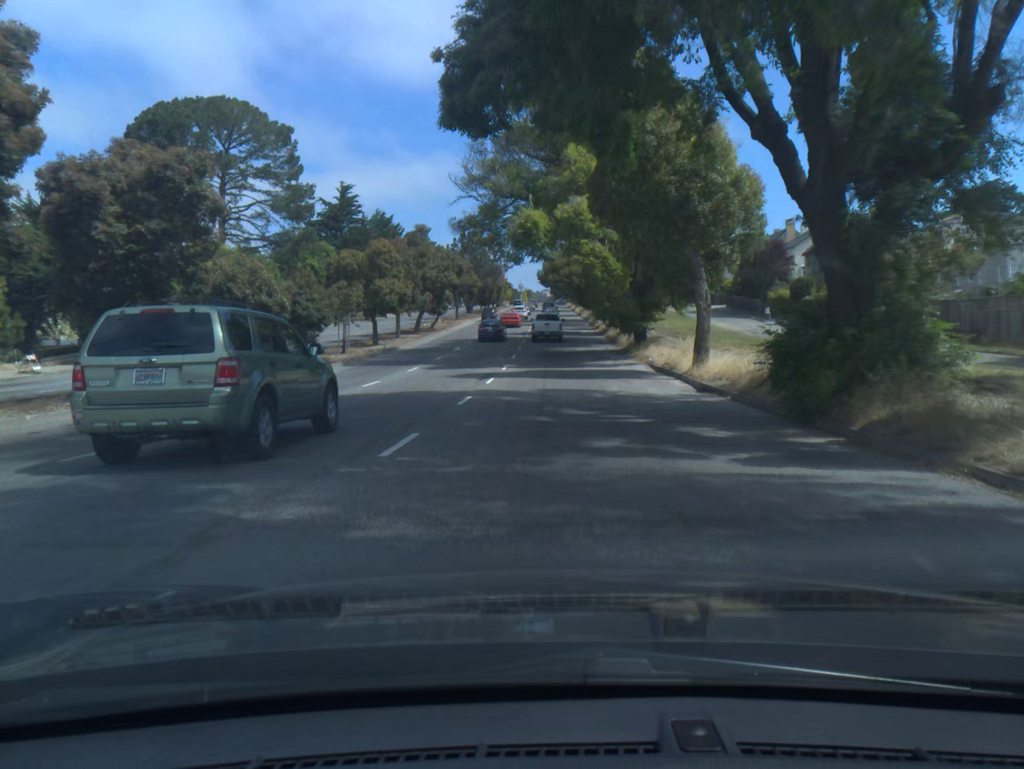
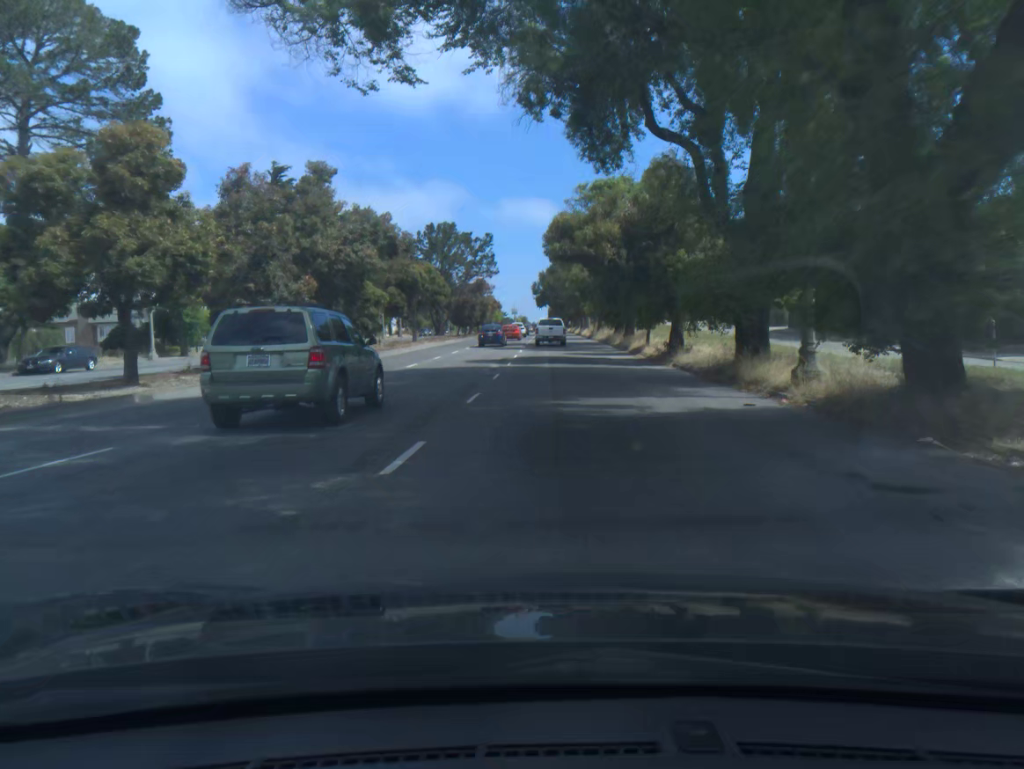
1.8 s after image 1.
(0.0, +30.4) m; 0°
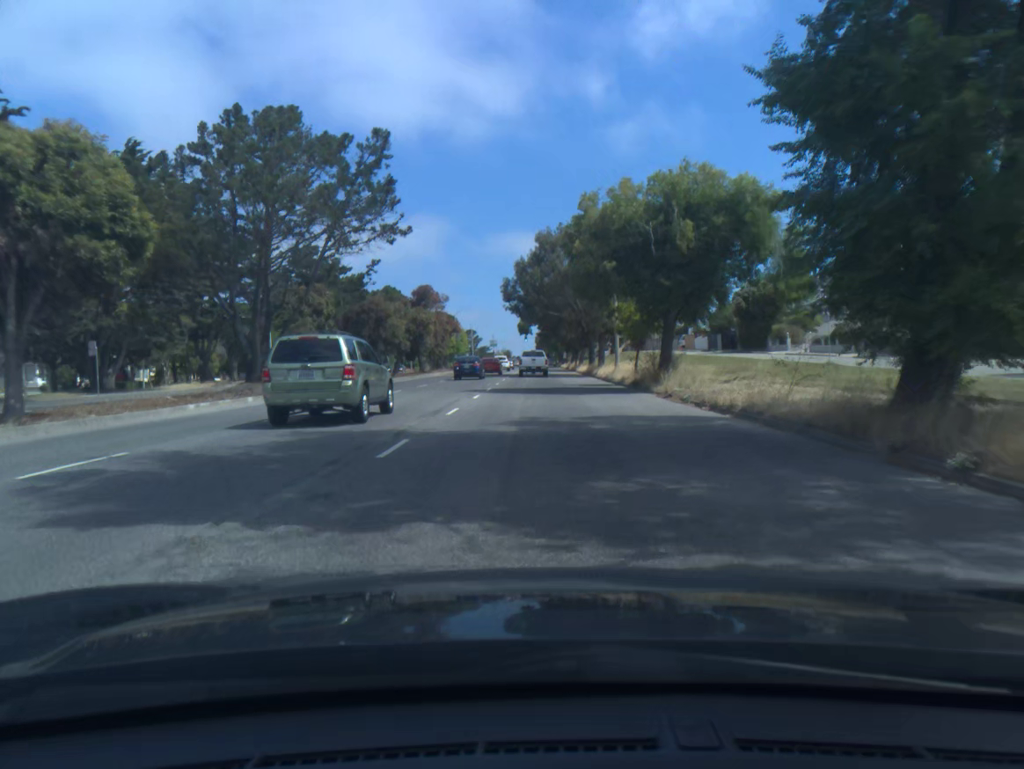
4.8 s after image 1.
(+0.8, +48.6) m; +1°
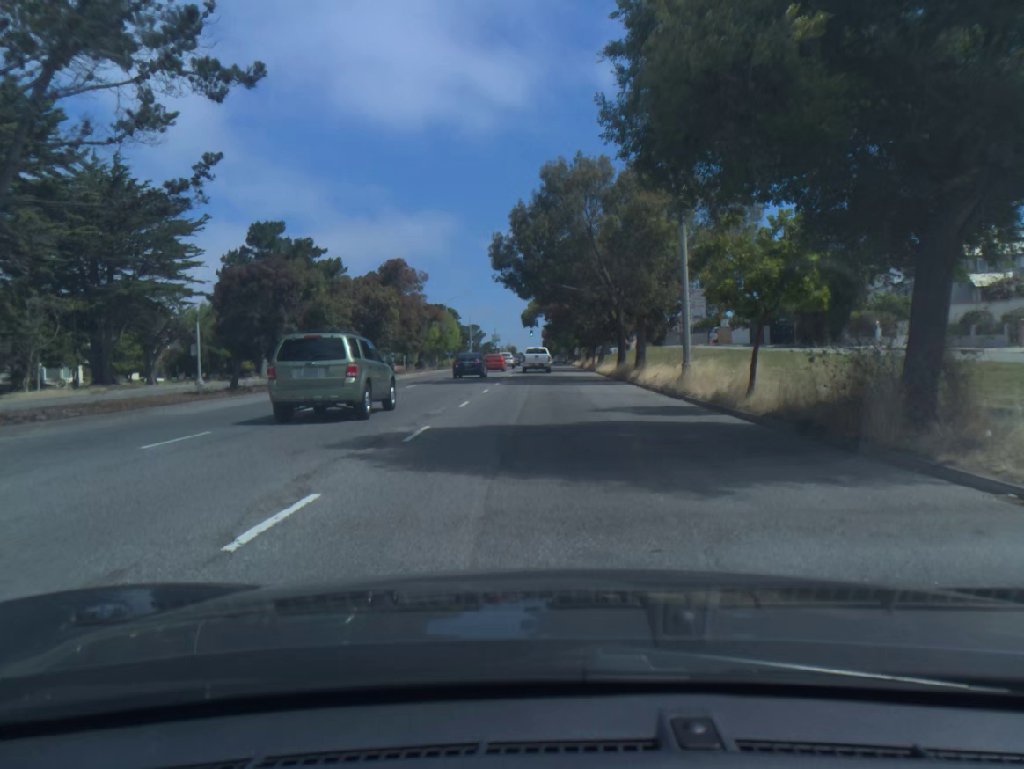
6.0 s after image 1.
(-0.1, +19.2) m; -1°
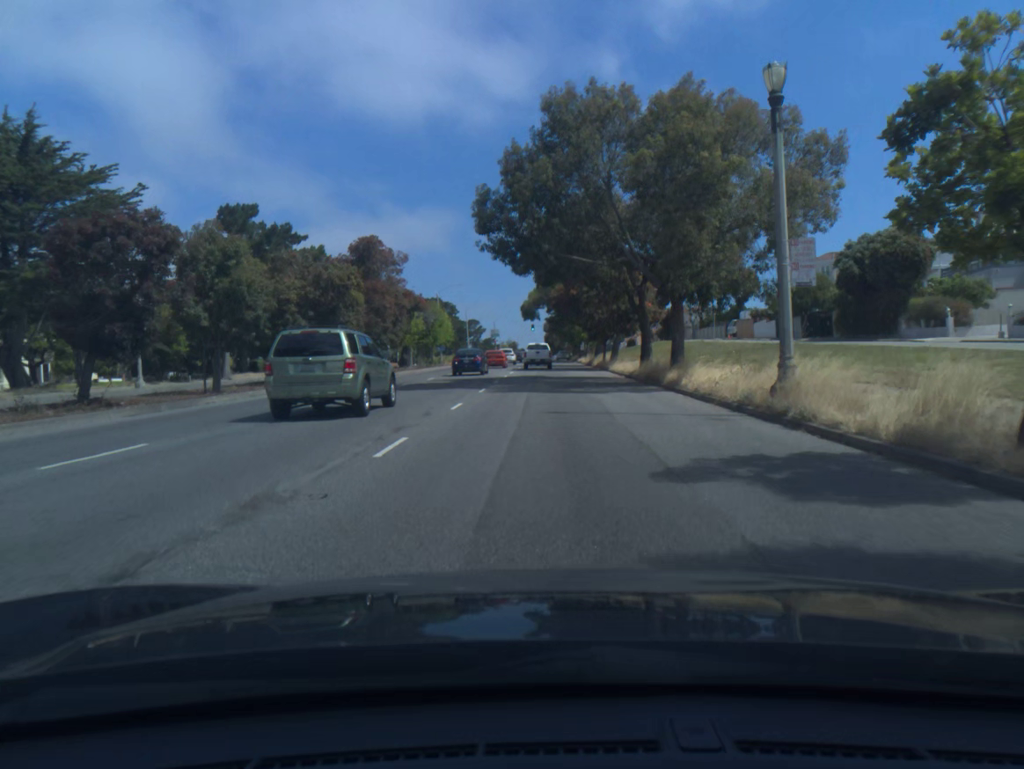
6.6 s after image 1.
(0.0, +9.6) m; 0°
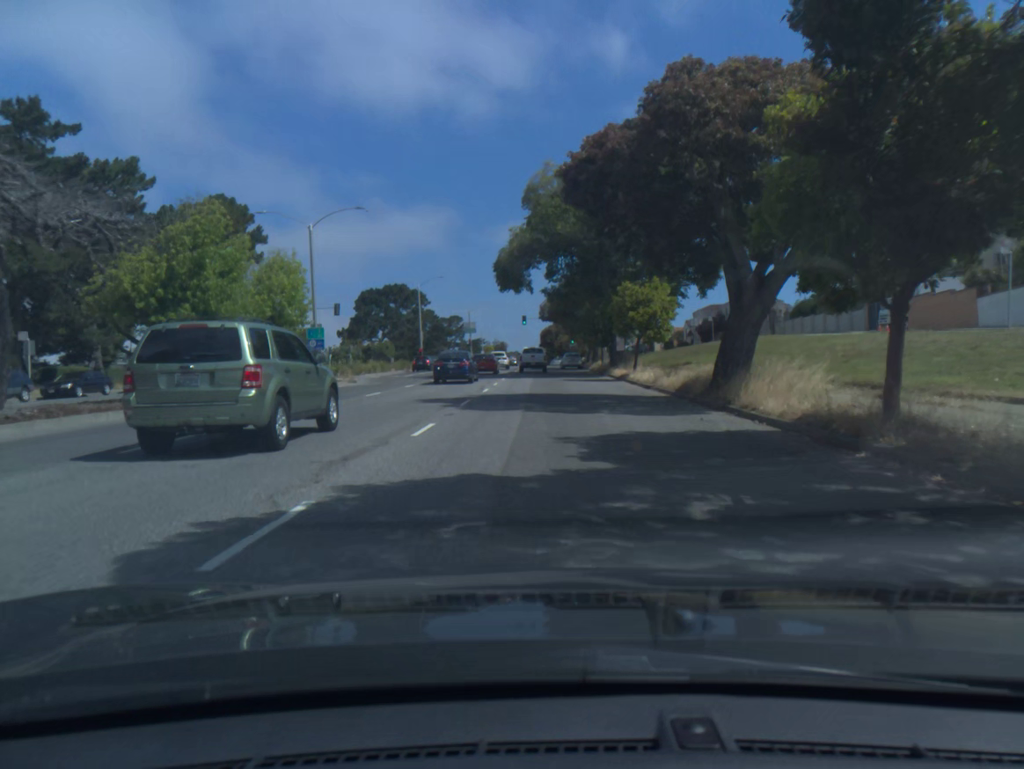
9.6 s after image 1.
(0.0, +48.3) m; 0°
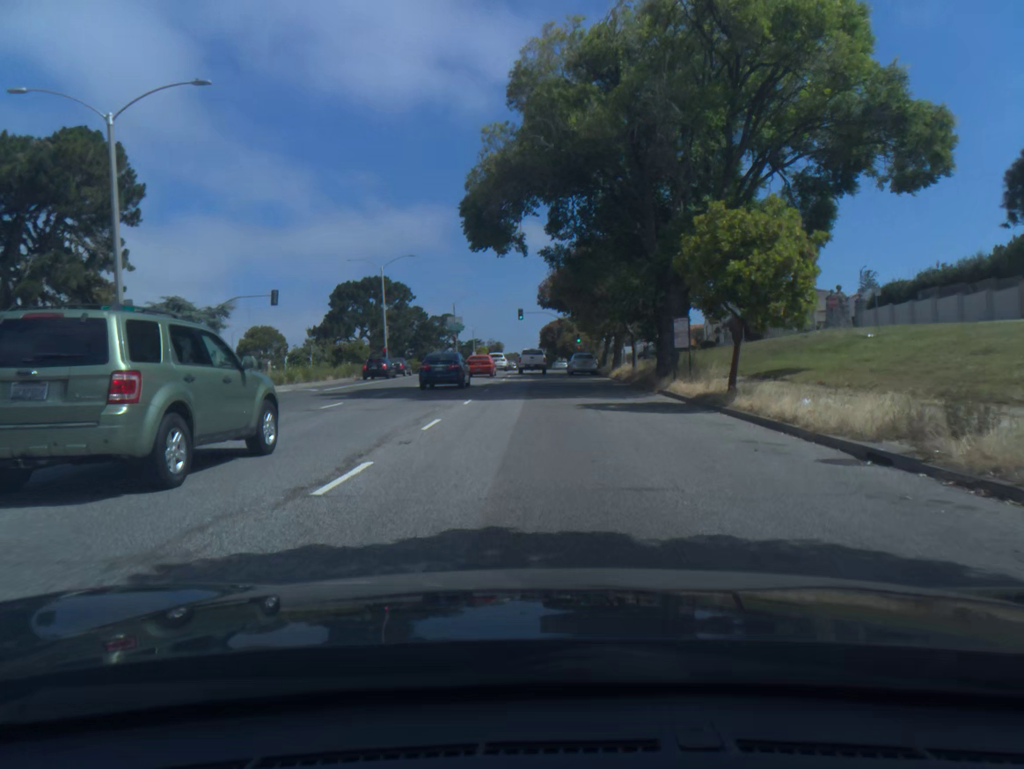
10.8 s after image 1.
(0.0, +19.4) m; 0°
